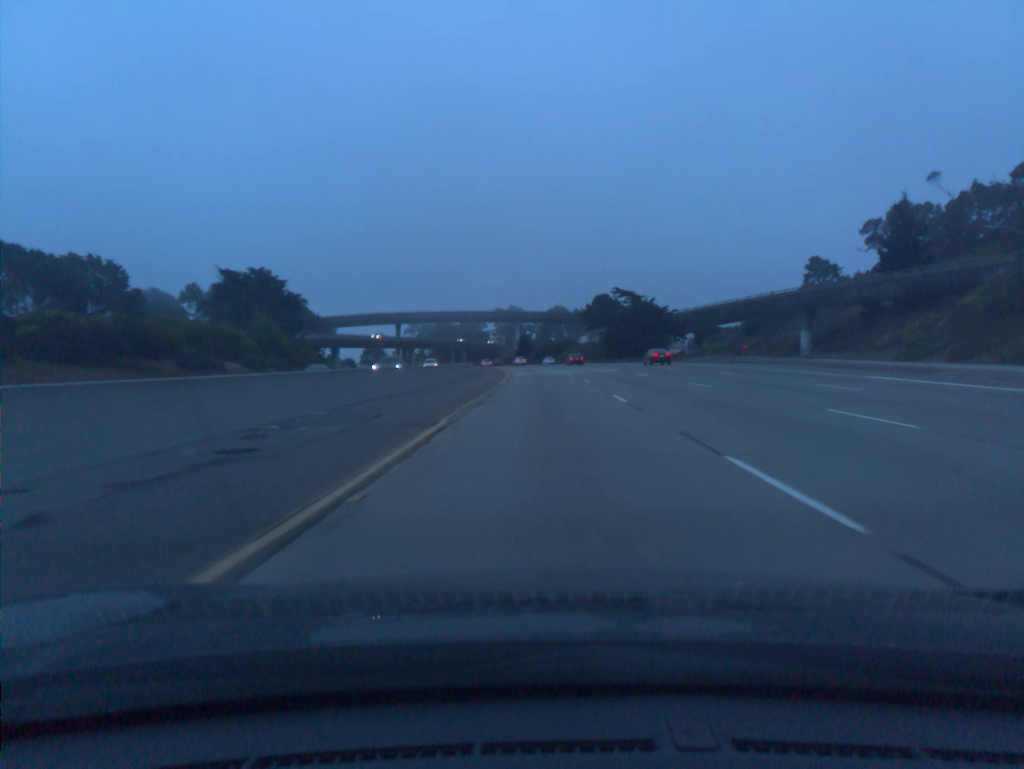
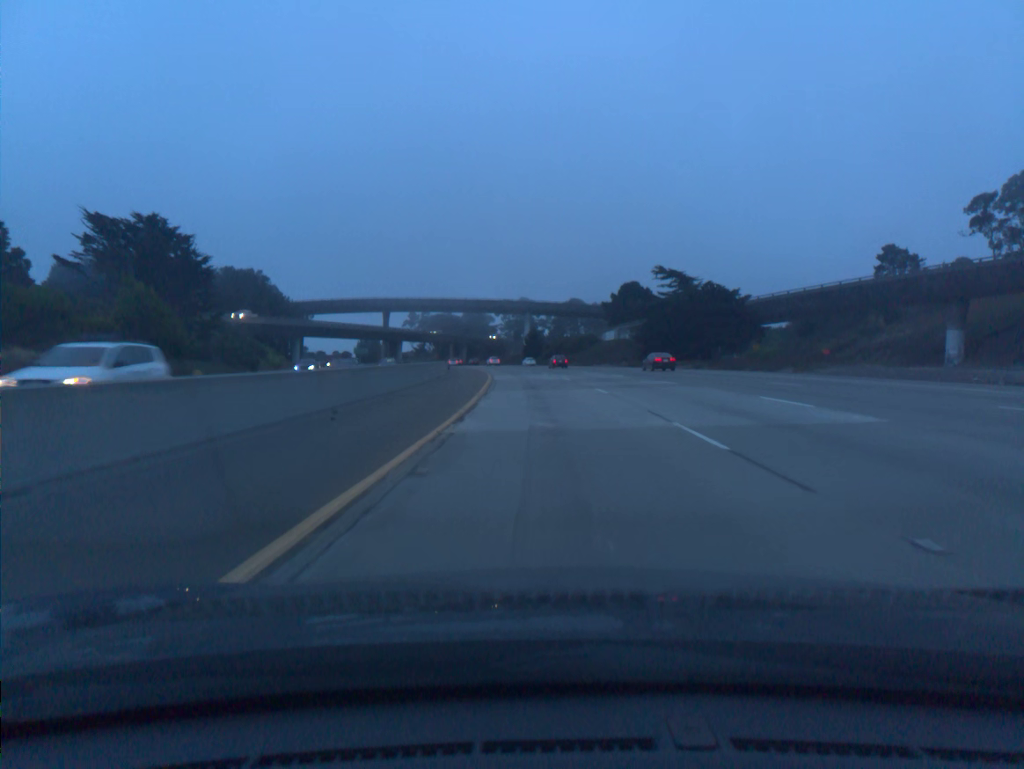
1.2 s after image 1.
(-0.2, +39.2) m; -1°
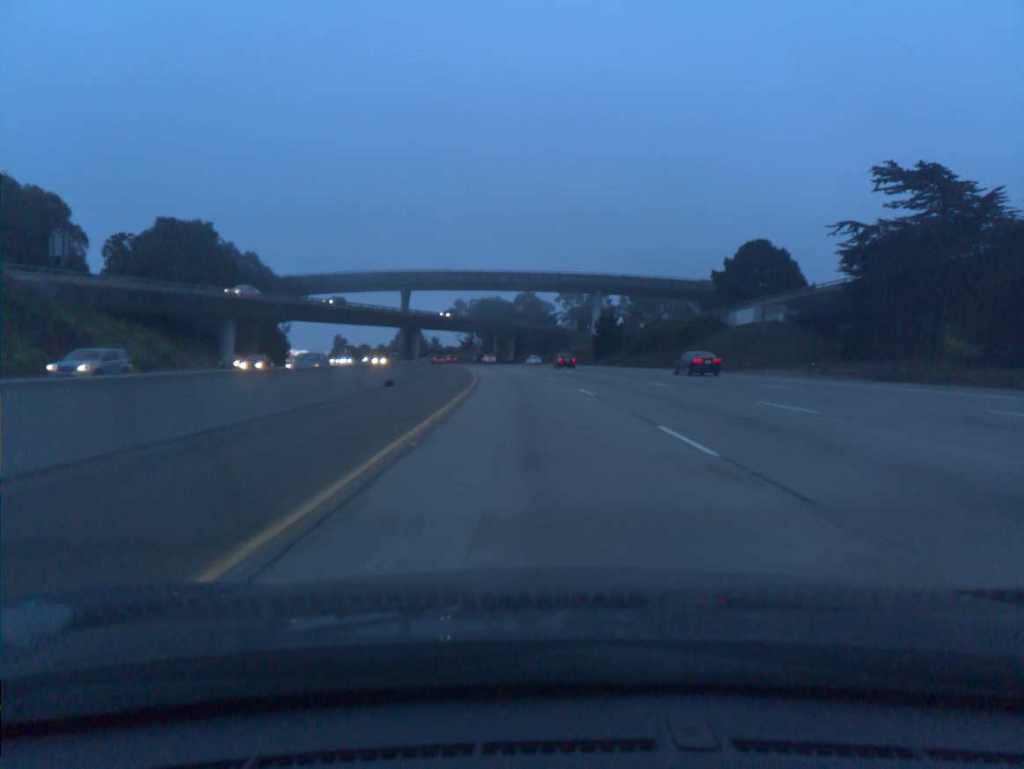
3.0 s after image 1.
(-1.9, +58.7) m; -4°
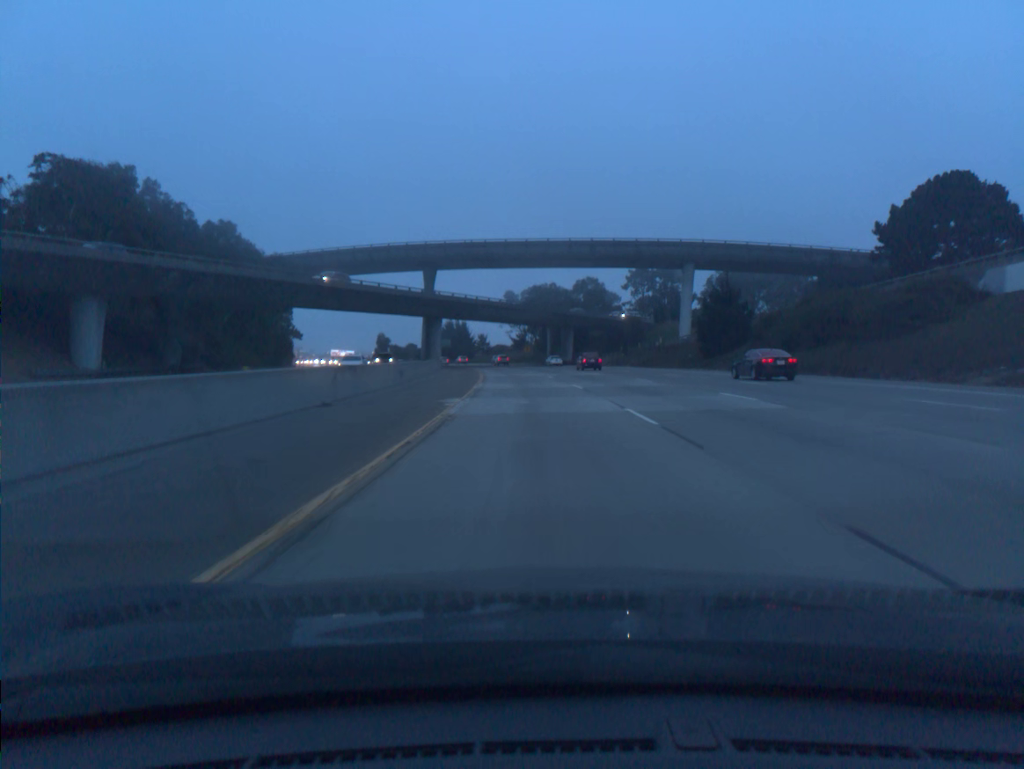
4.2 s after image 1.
(-1.4, +39.3) m; -4°
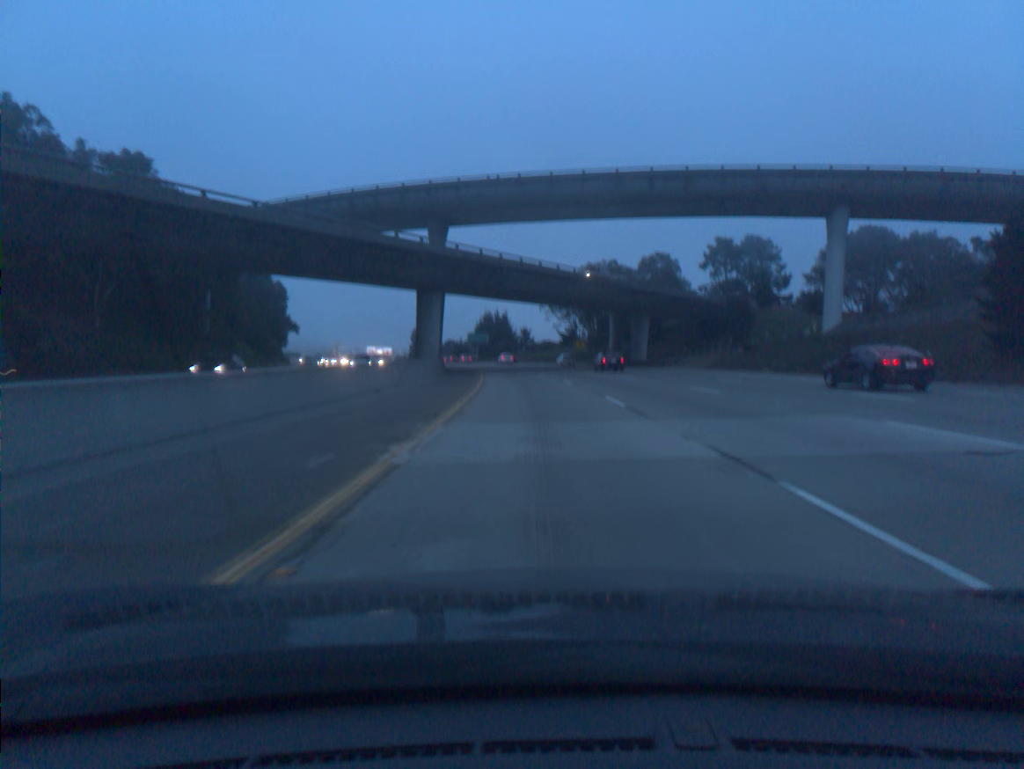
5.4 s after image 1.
(-1.3, +39.4) m; -4°
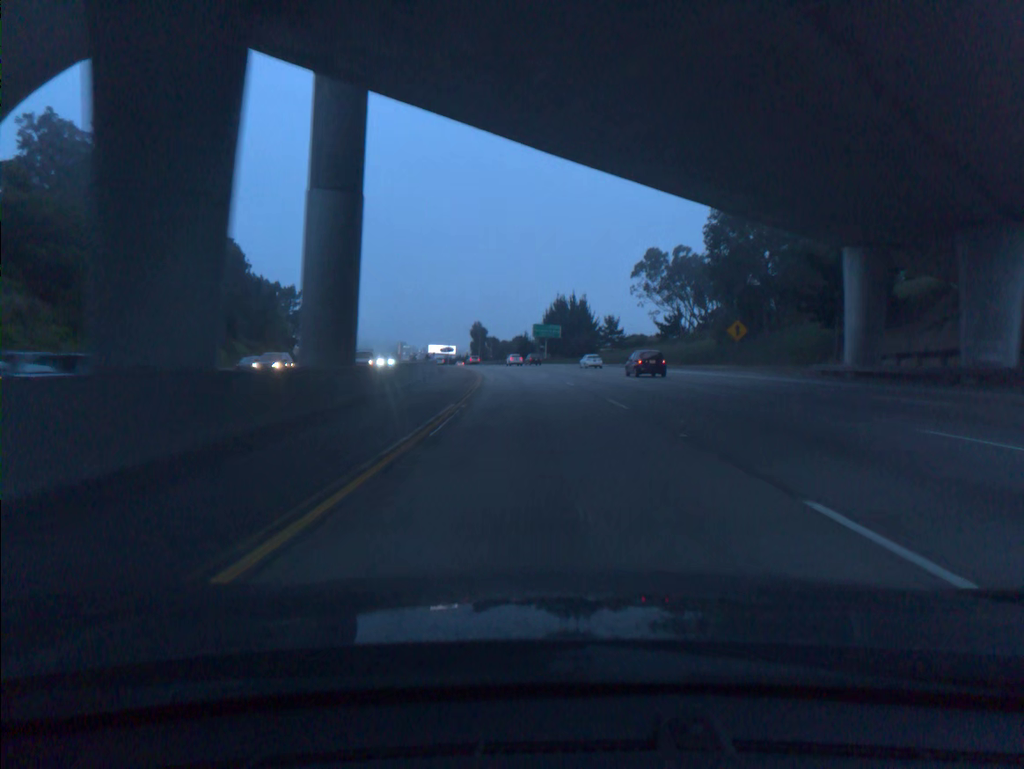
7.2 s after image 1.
(-2.7, +59.1) m; -6°
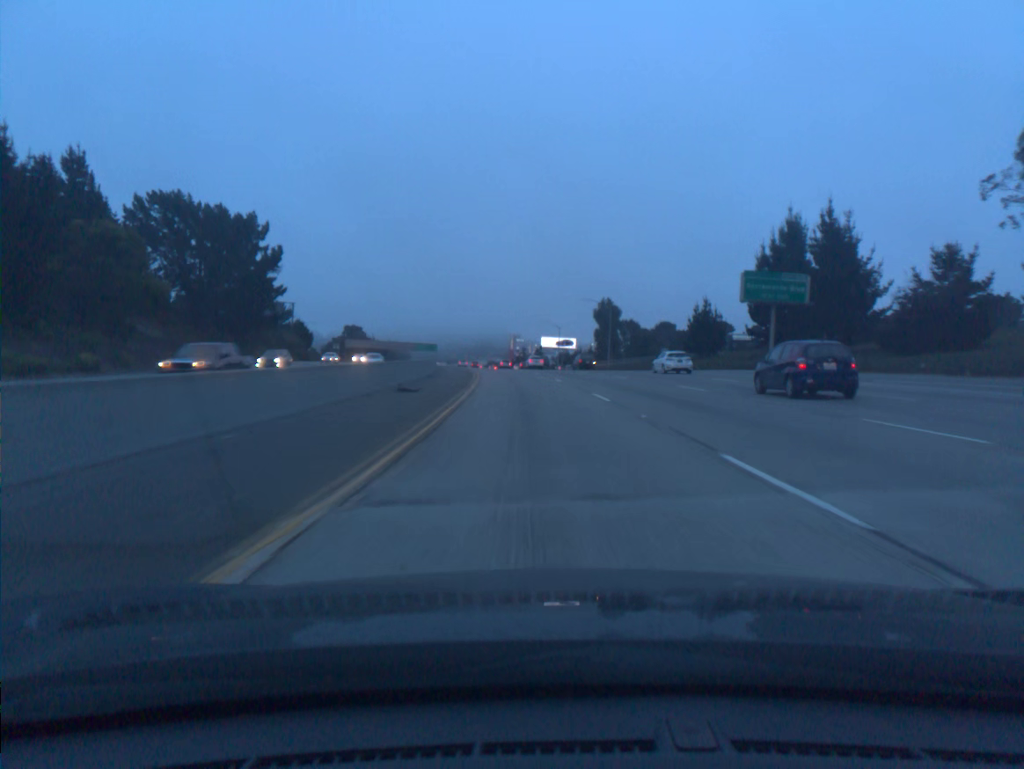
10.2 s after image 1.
(-8.0, +98.7) m; -9°
